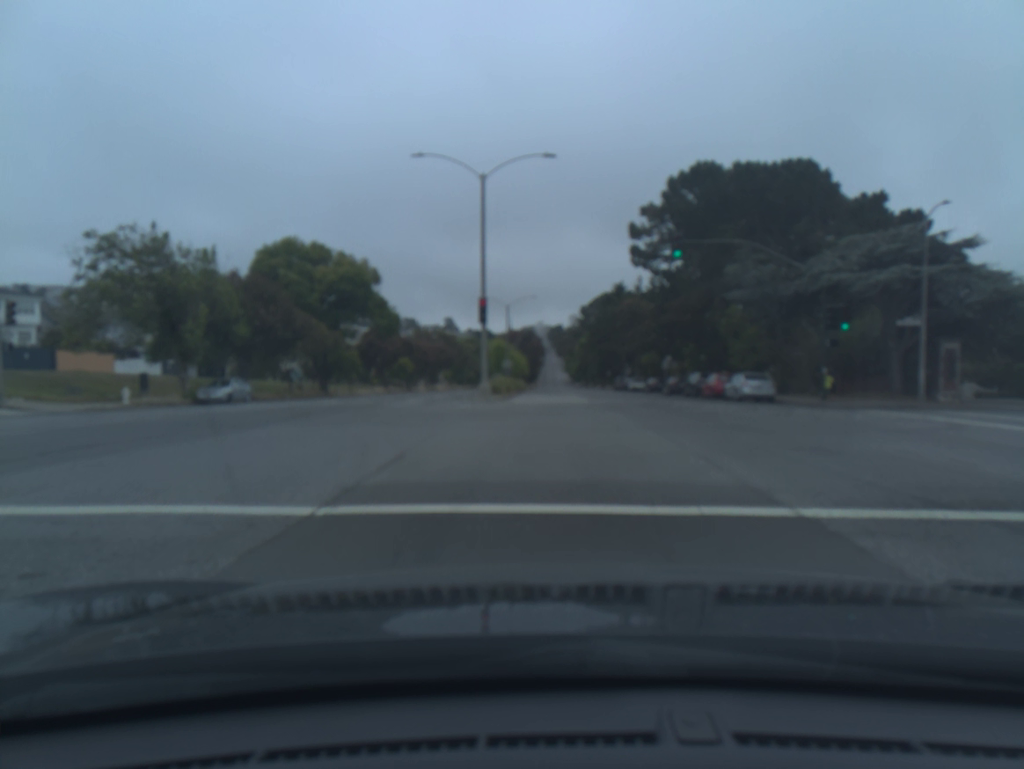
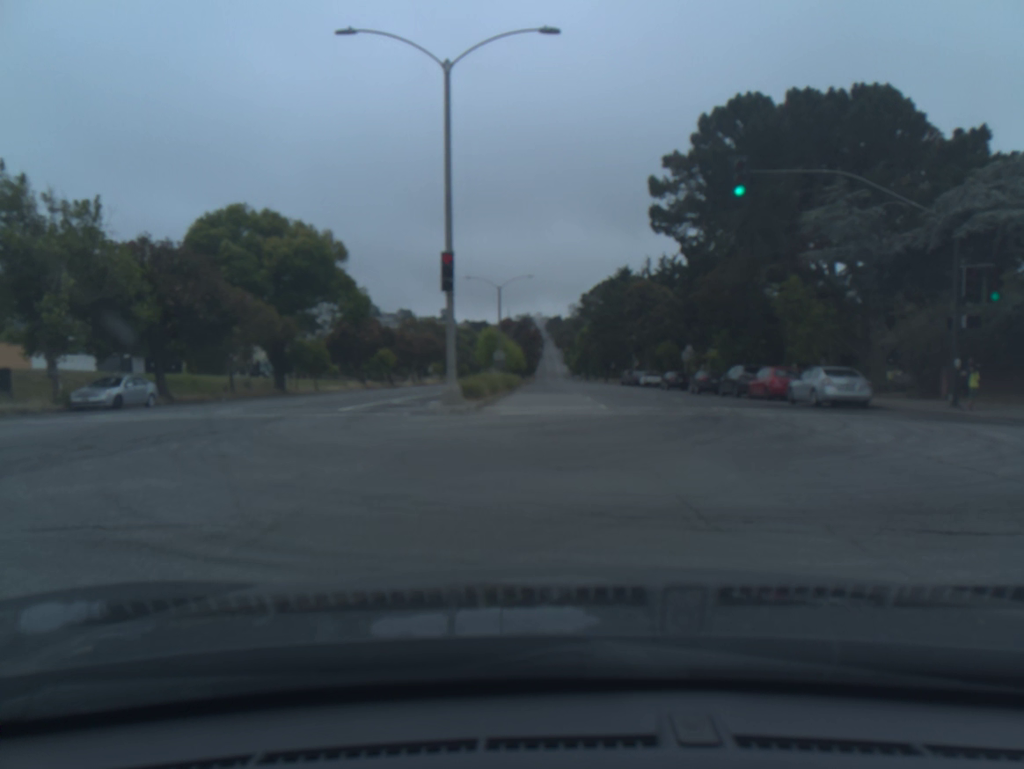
(0.0, +10.7) m; 0°
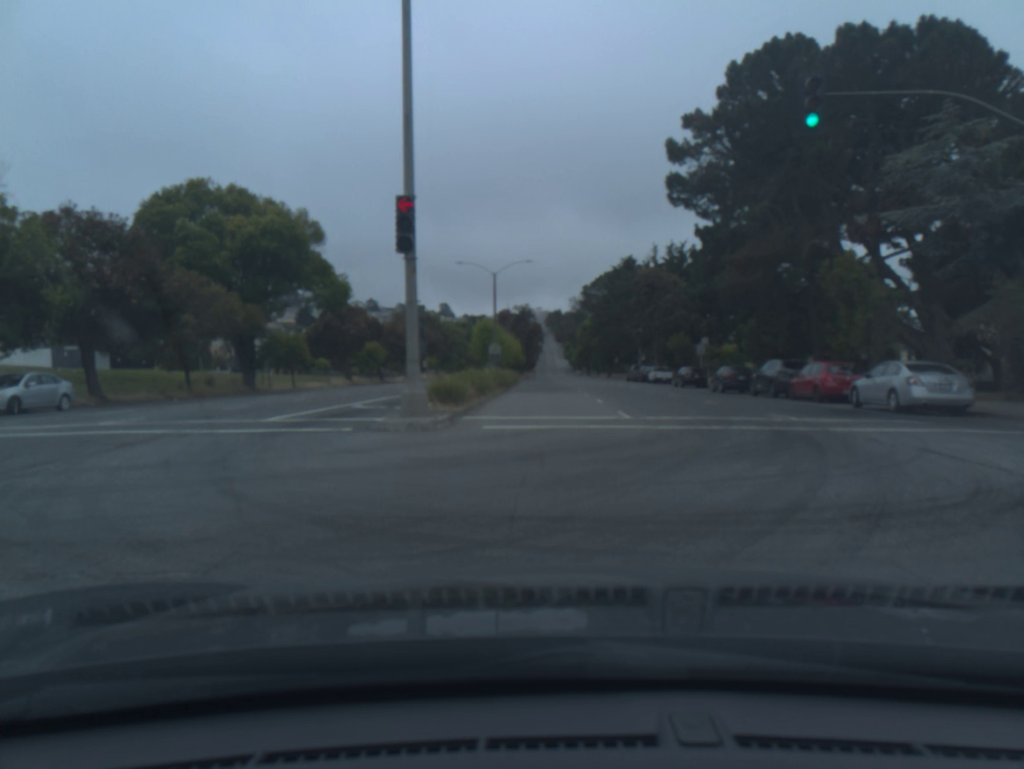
(0.0, +6.1) m; 0°
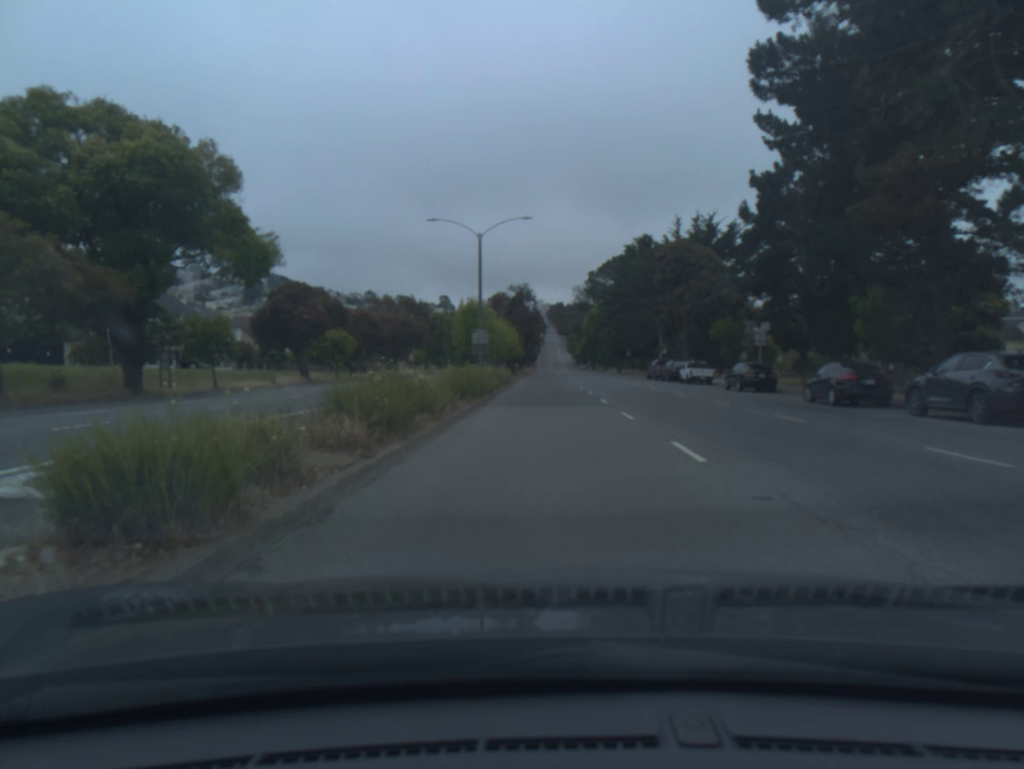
(0.0, +15.2) m; 0°
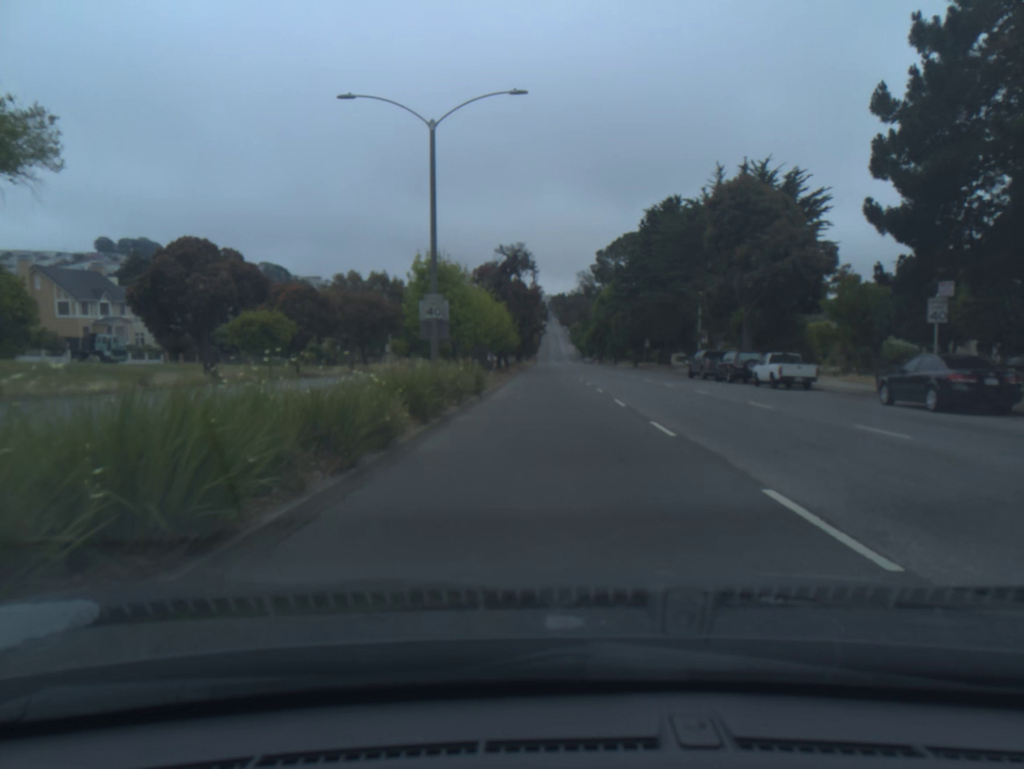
(0.0, +18.9) m; 0°
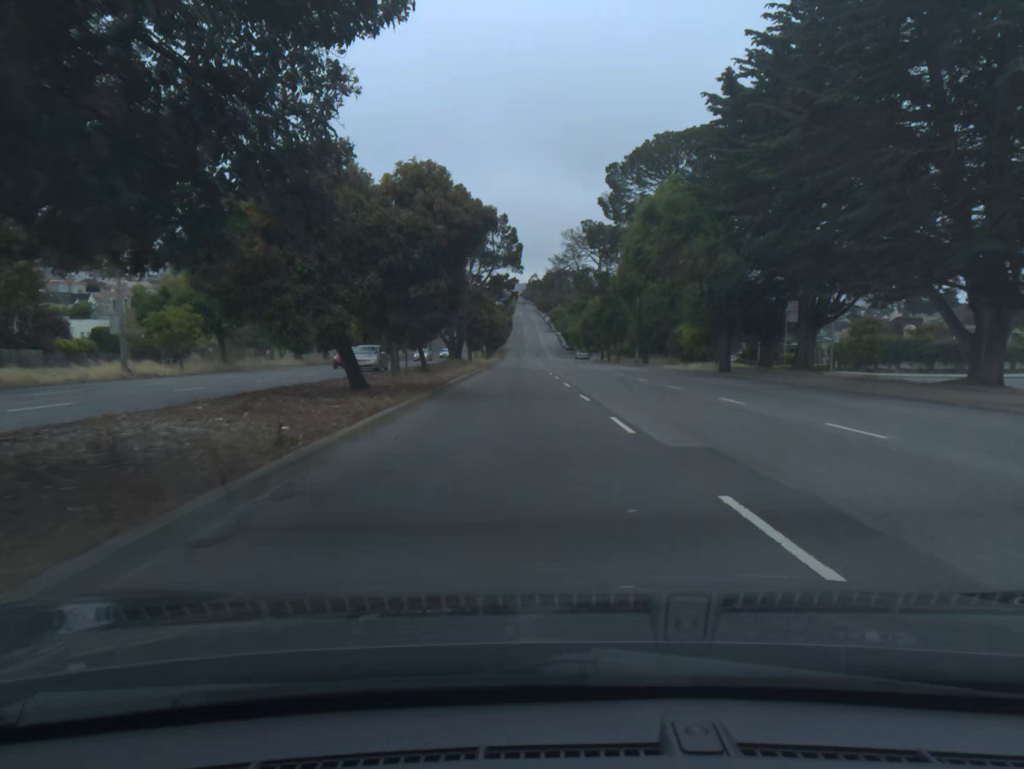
(+0.5, +59.3) m; +2°
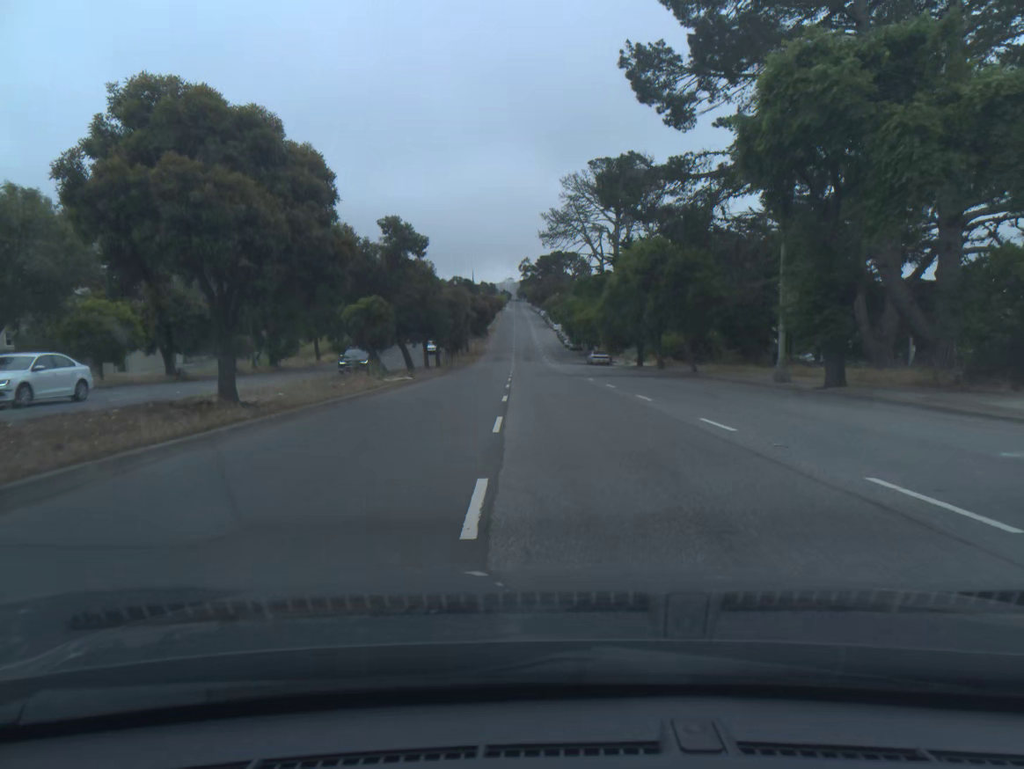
(+0.6, +50.1) m; 0°
